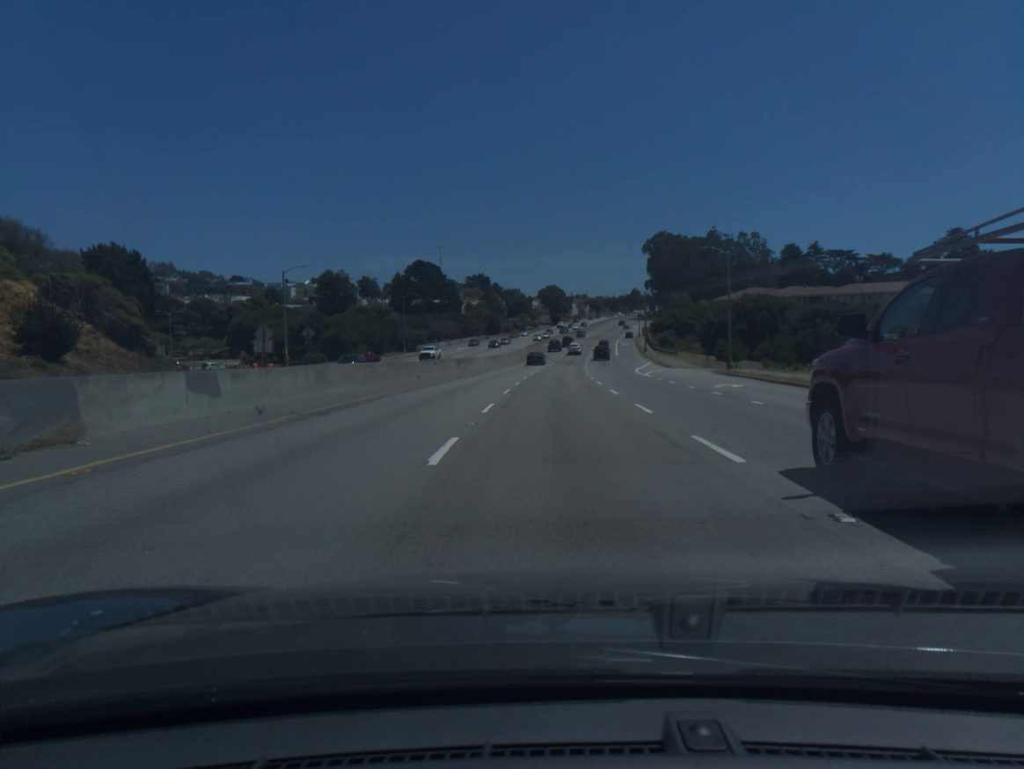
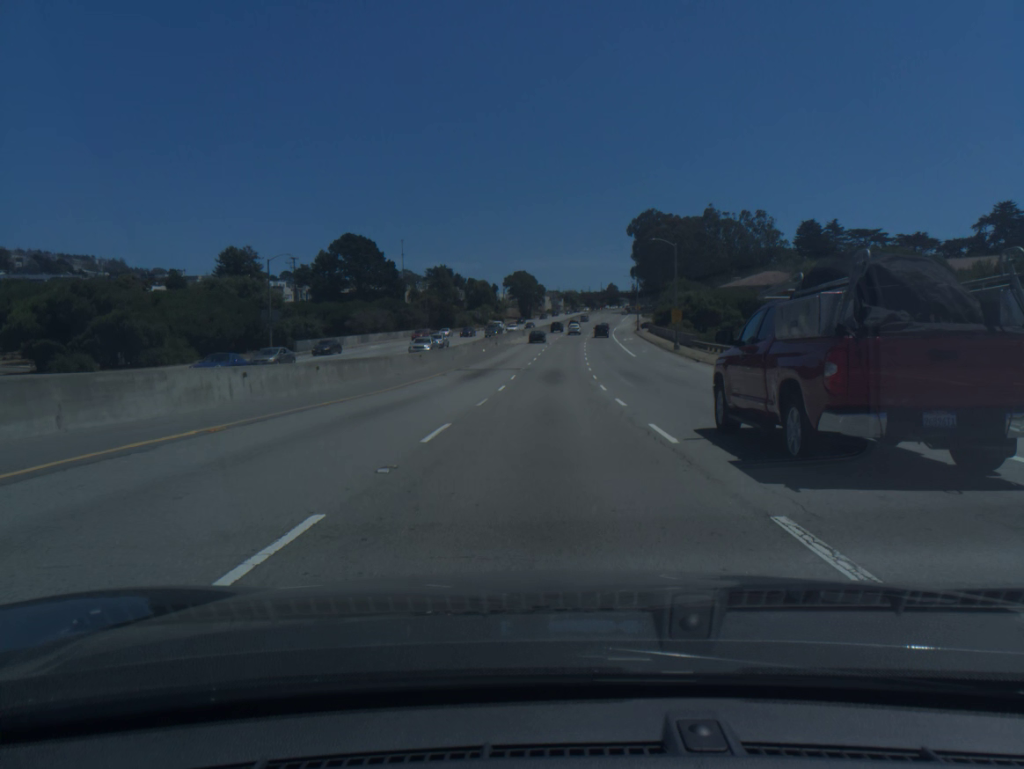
(+0.9, +49.9) m; +2°
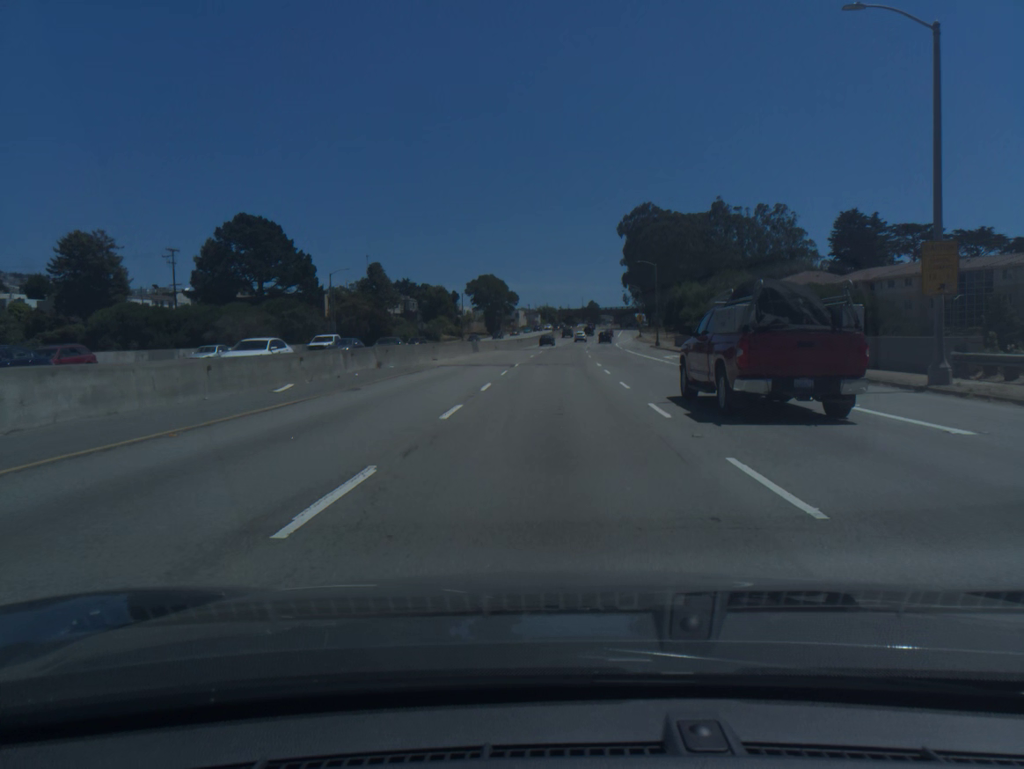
(+0.7, +49.4) m; +2°
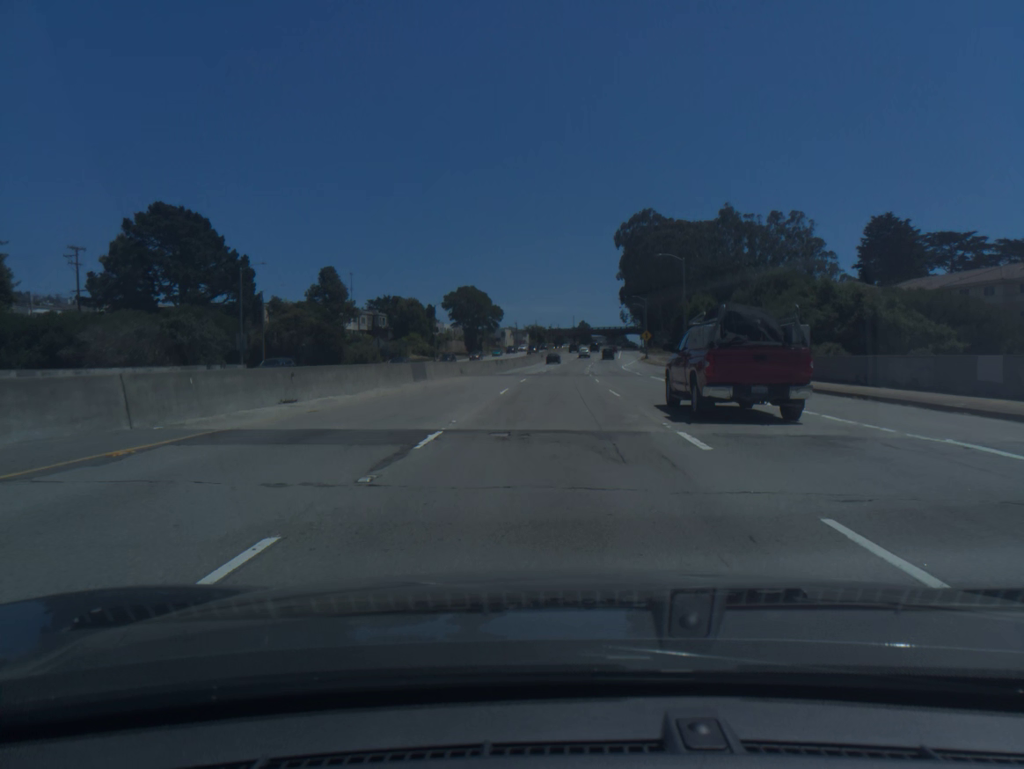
(+0.2, +24.8) m; +1°
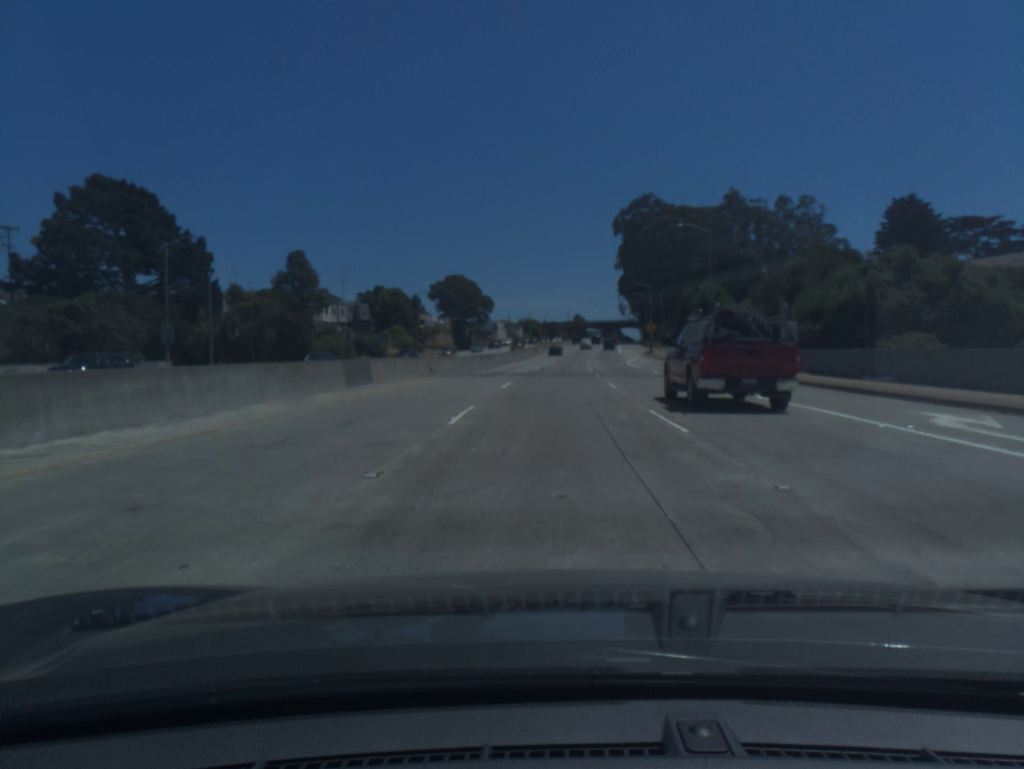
(0.0, +12.6) m; 0°
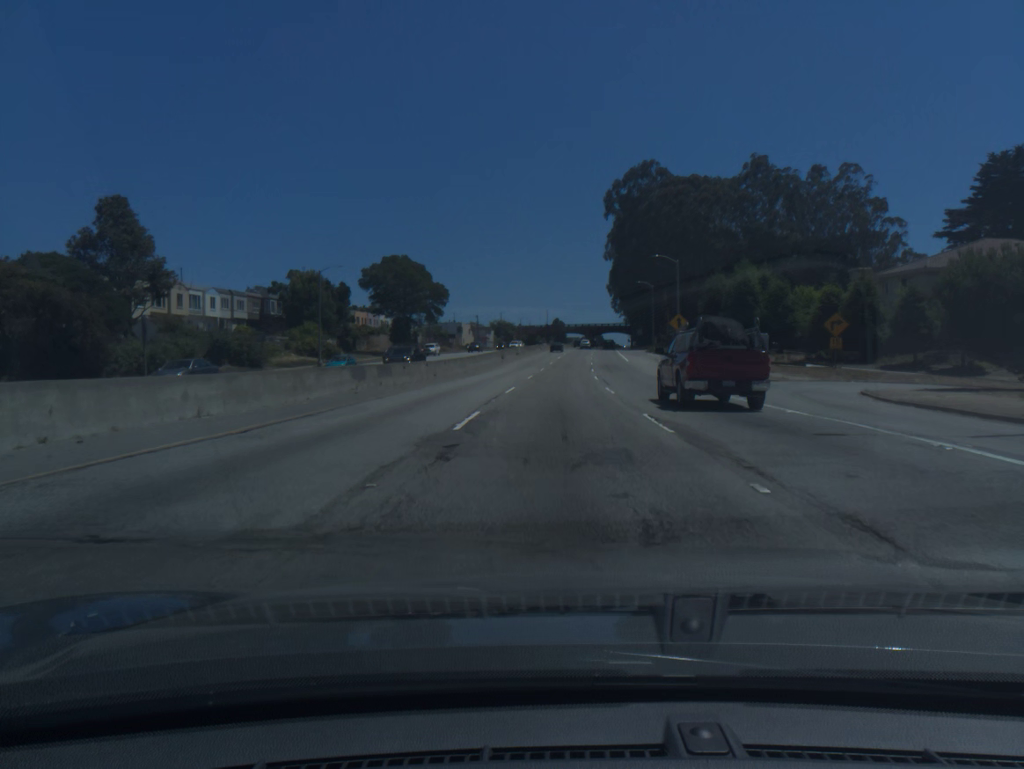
(+0.6, +38.2) m; +2°
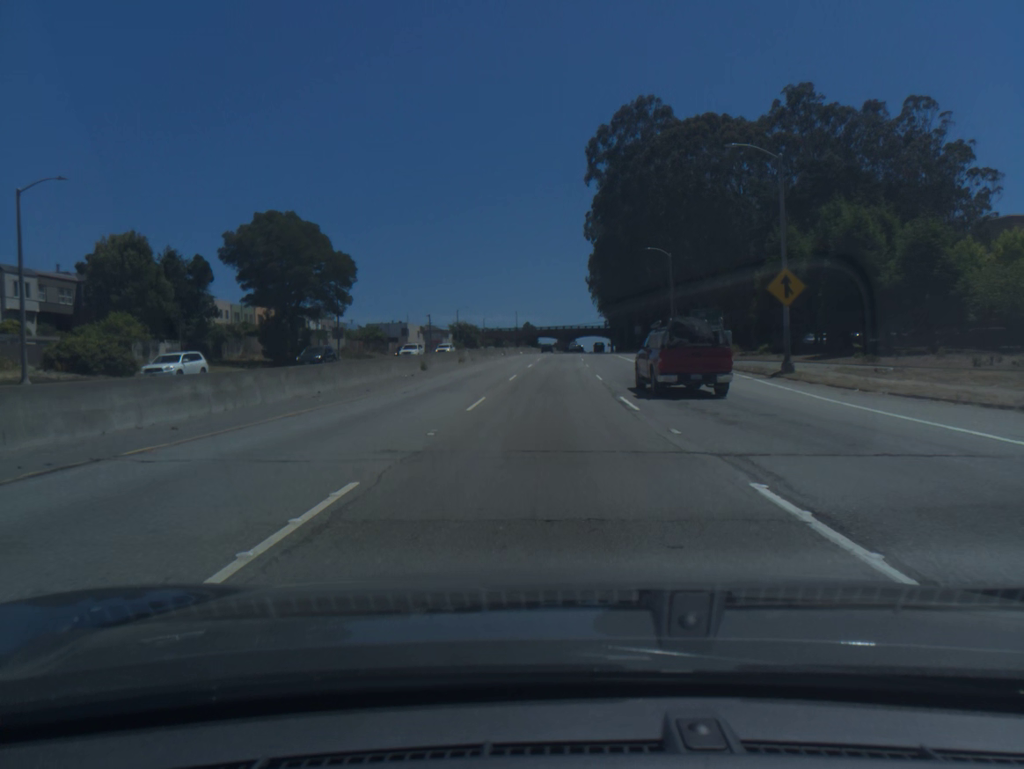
(+0.7, +38.7) m; +2°
